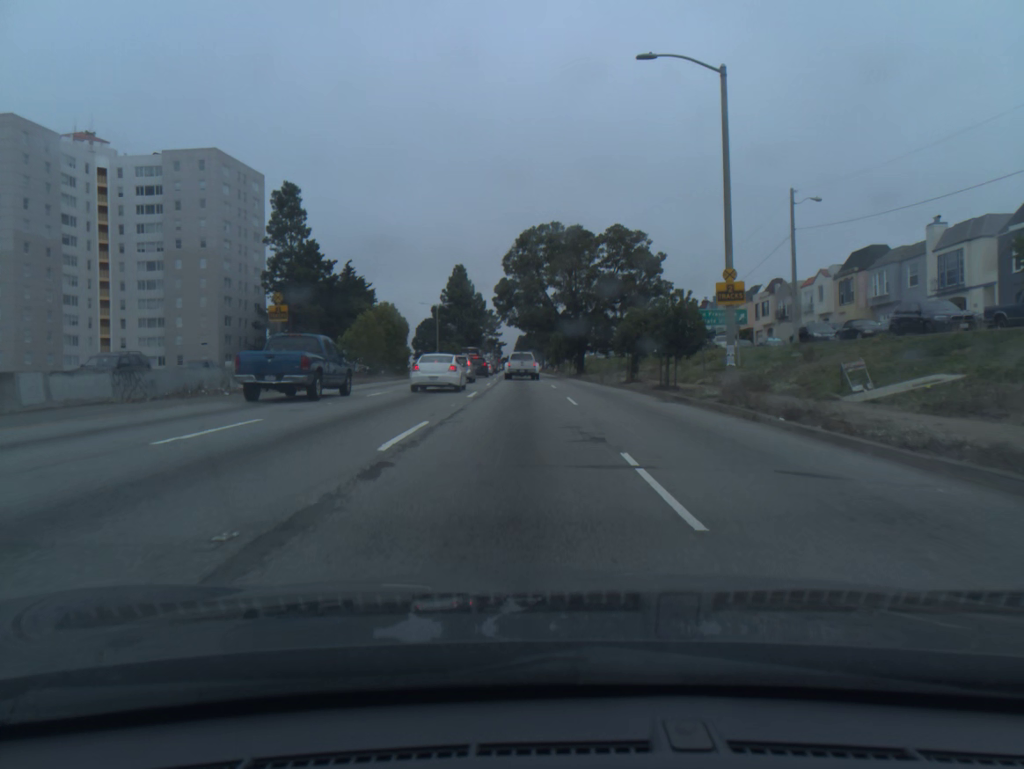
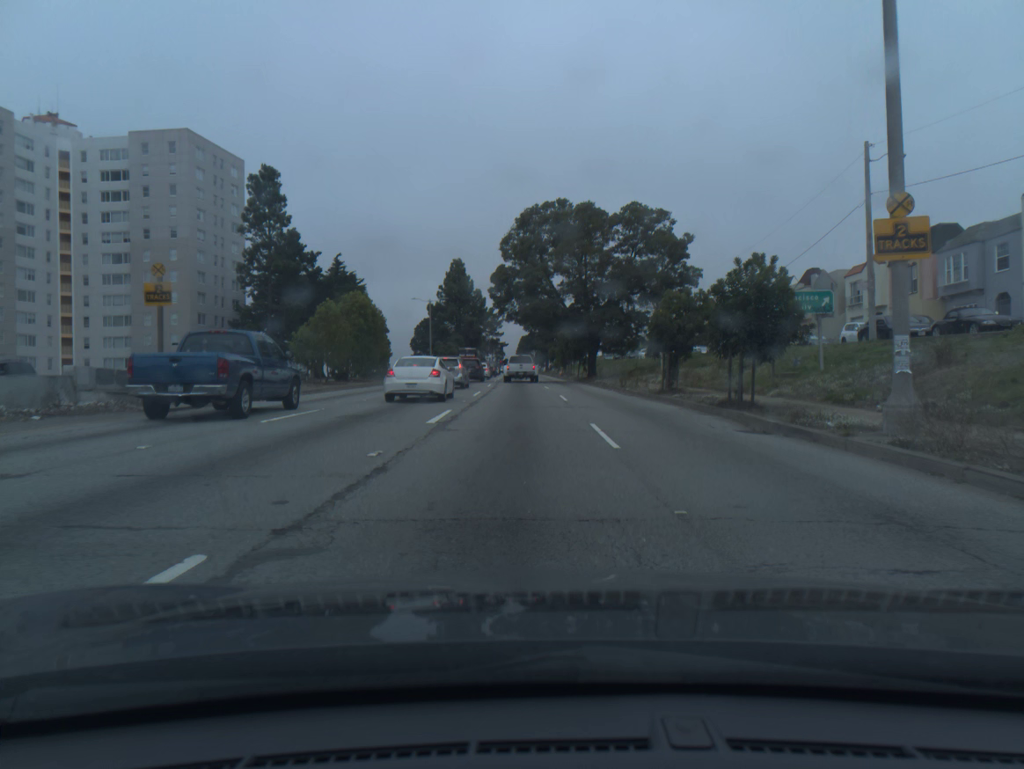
(0.0, +9.8) m; 0°
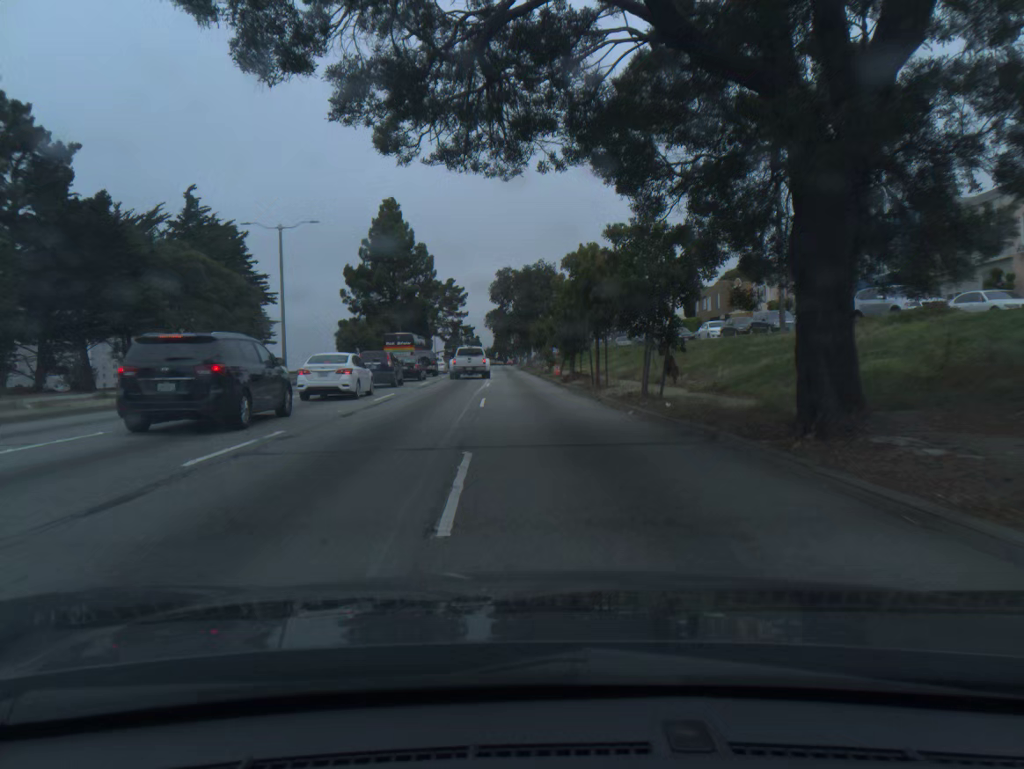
(+0.8, +50.4) m; +1°
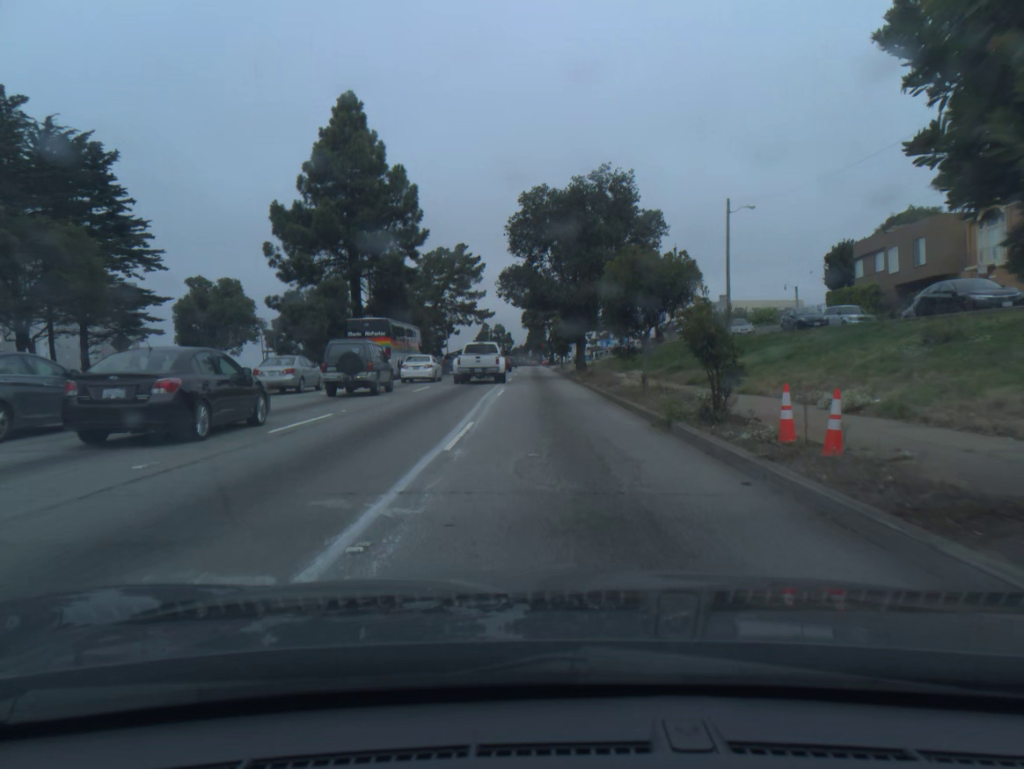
(-1.3, +39.6) m; -2°
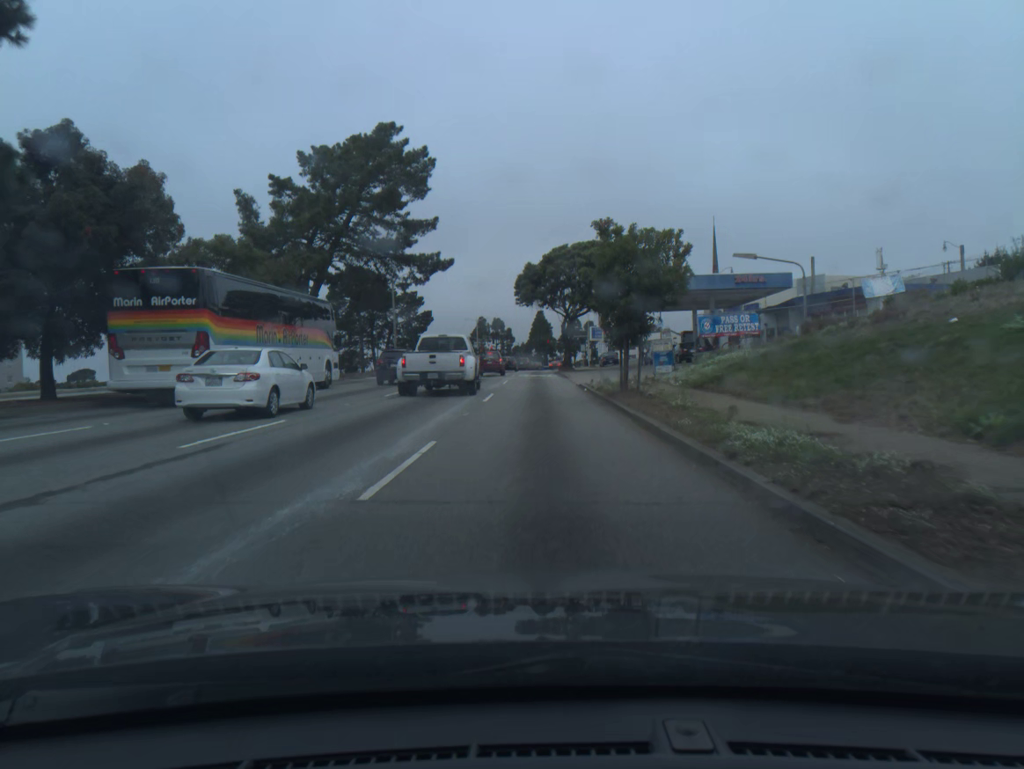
(-0.1, +47.7) m; 0°
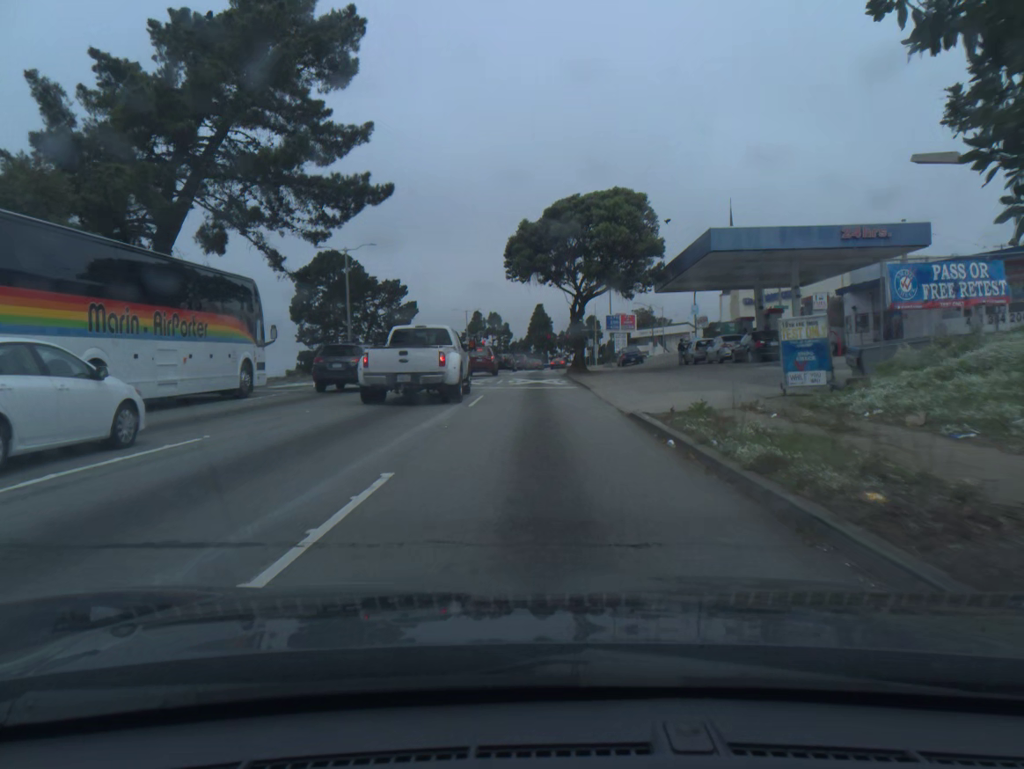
(0.0, +18.0) m; 0°
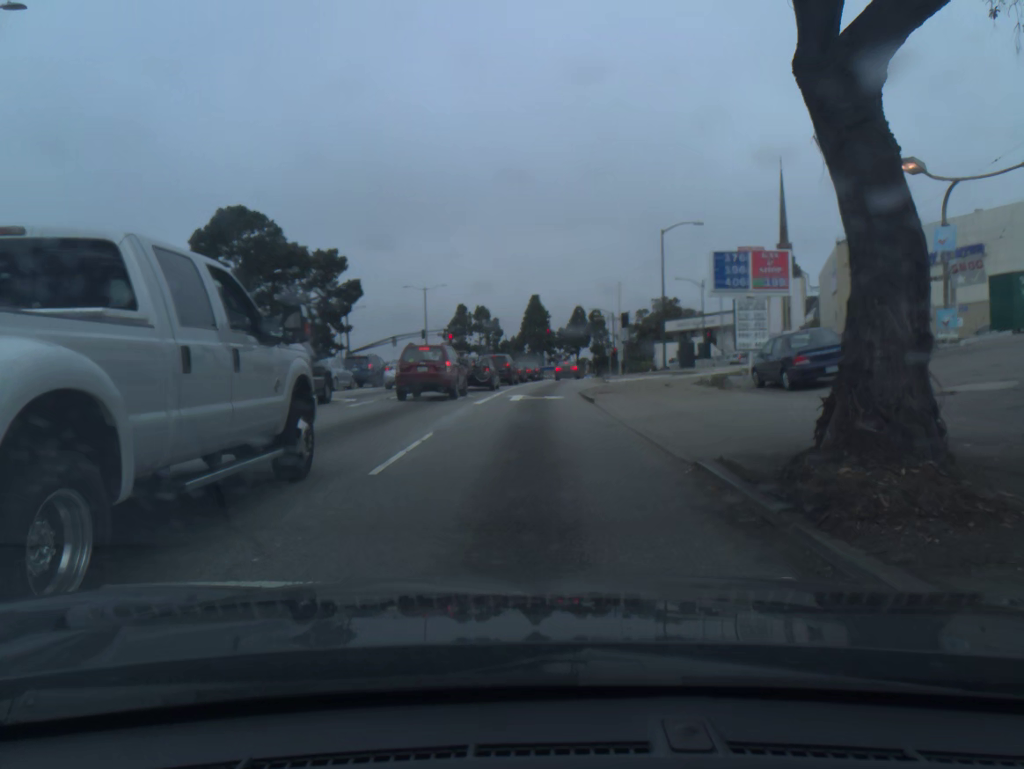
(+0.1, +39.7) m; 0°
